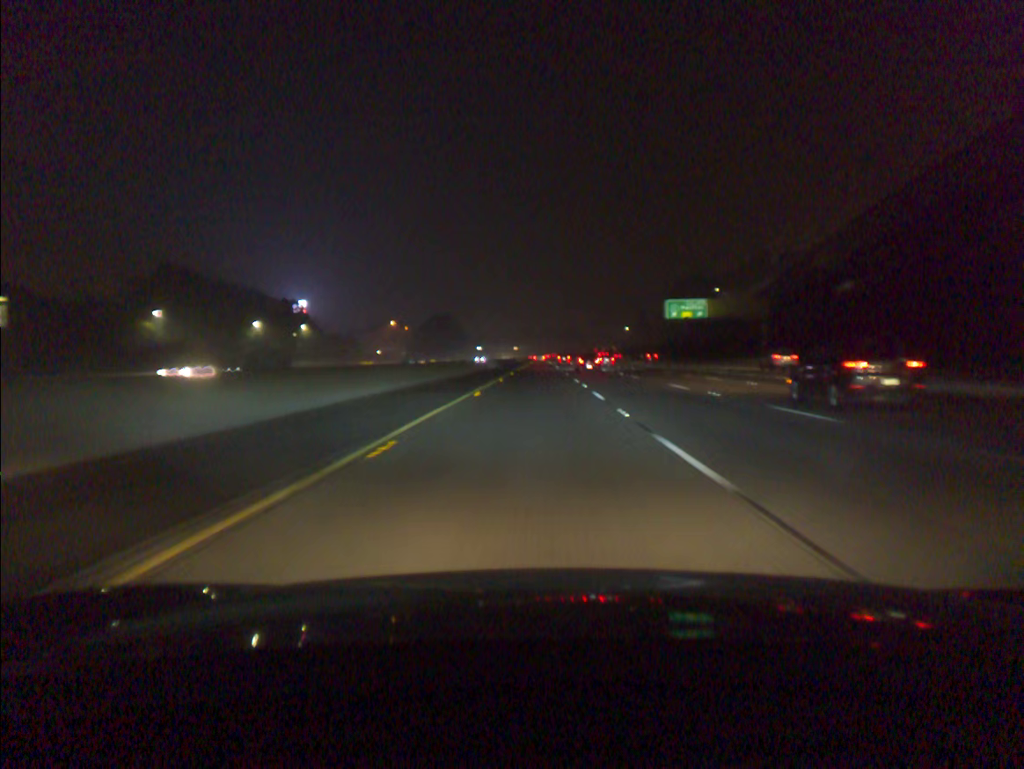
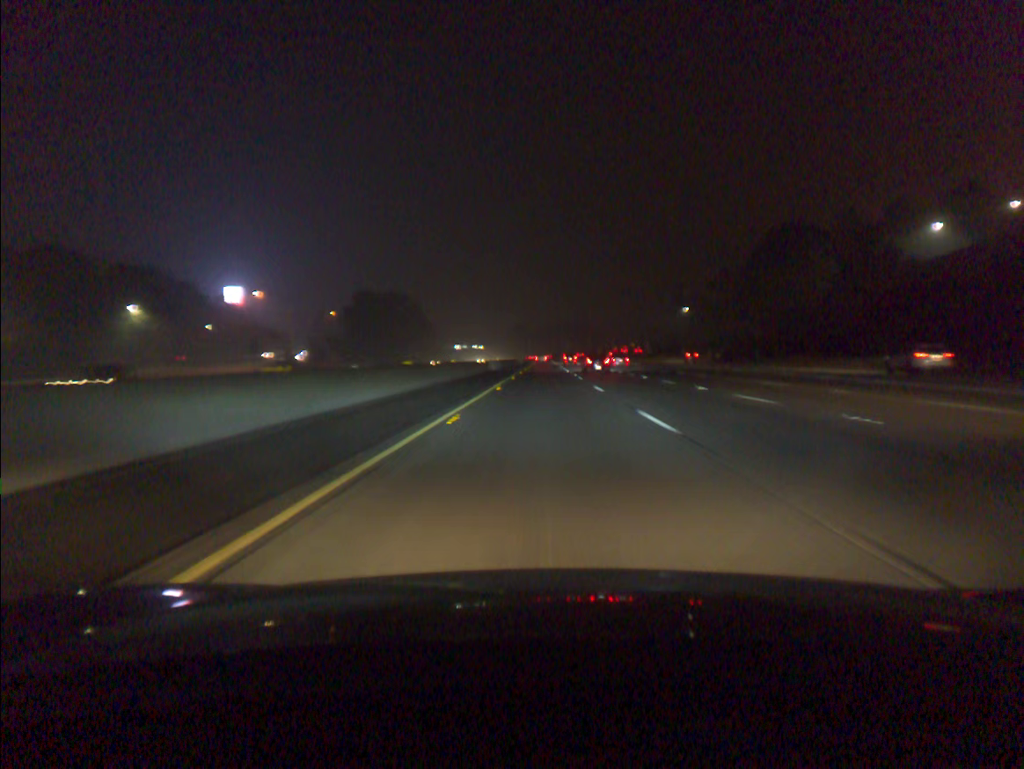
(-0.2, +97.4) m; 0°
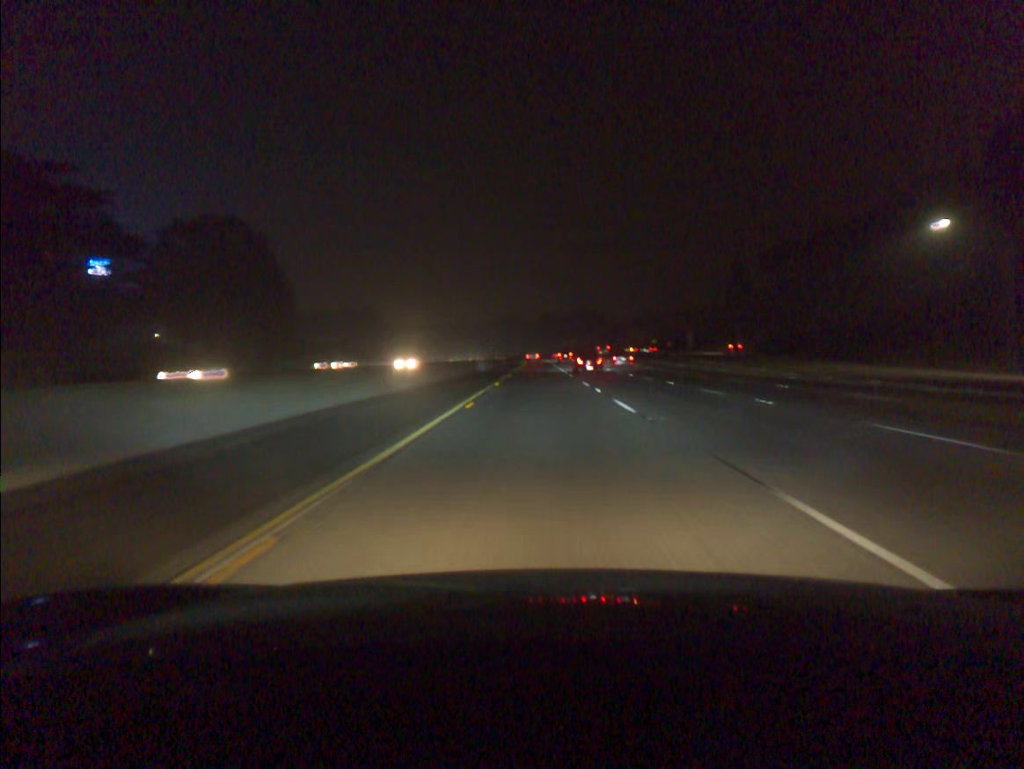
(+0.4, +97.7) m; +1°
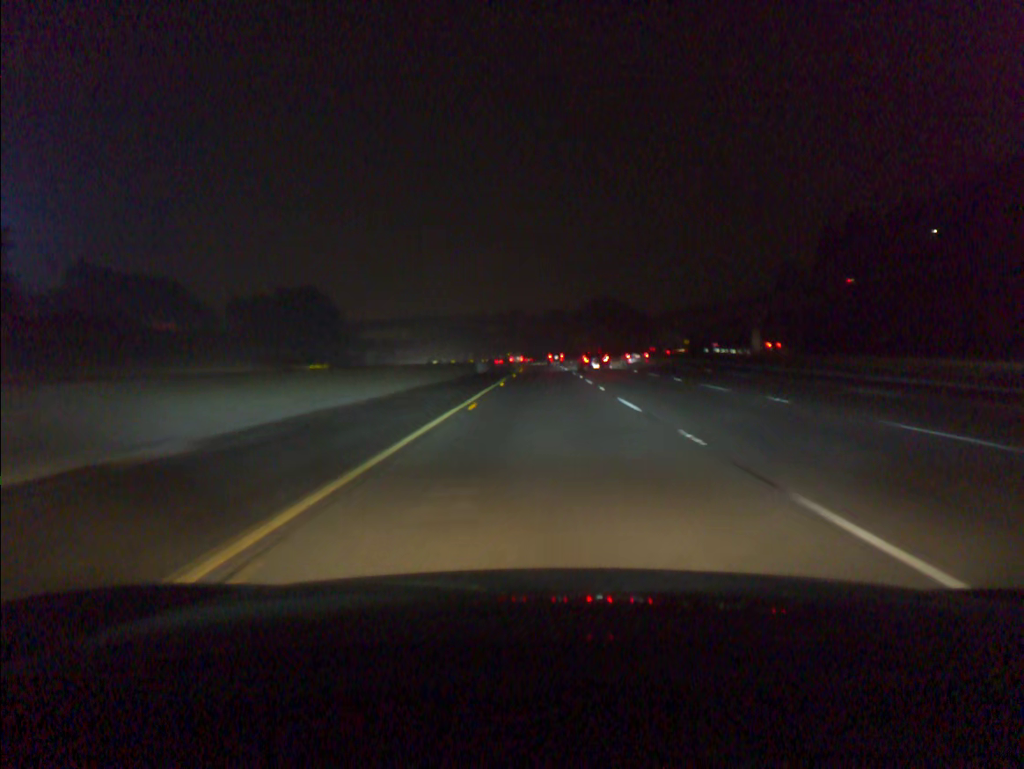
(-0.3, +58.7) m; 0°
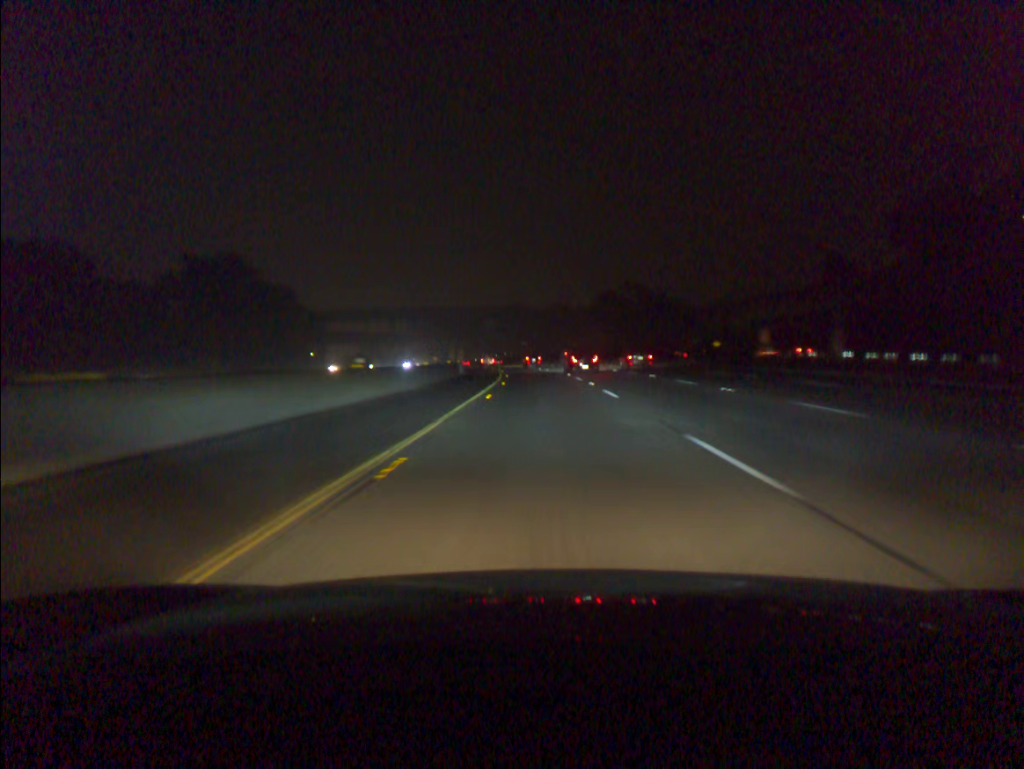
(+0.1, +39.0) m; 0°
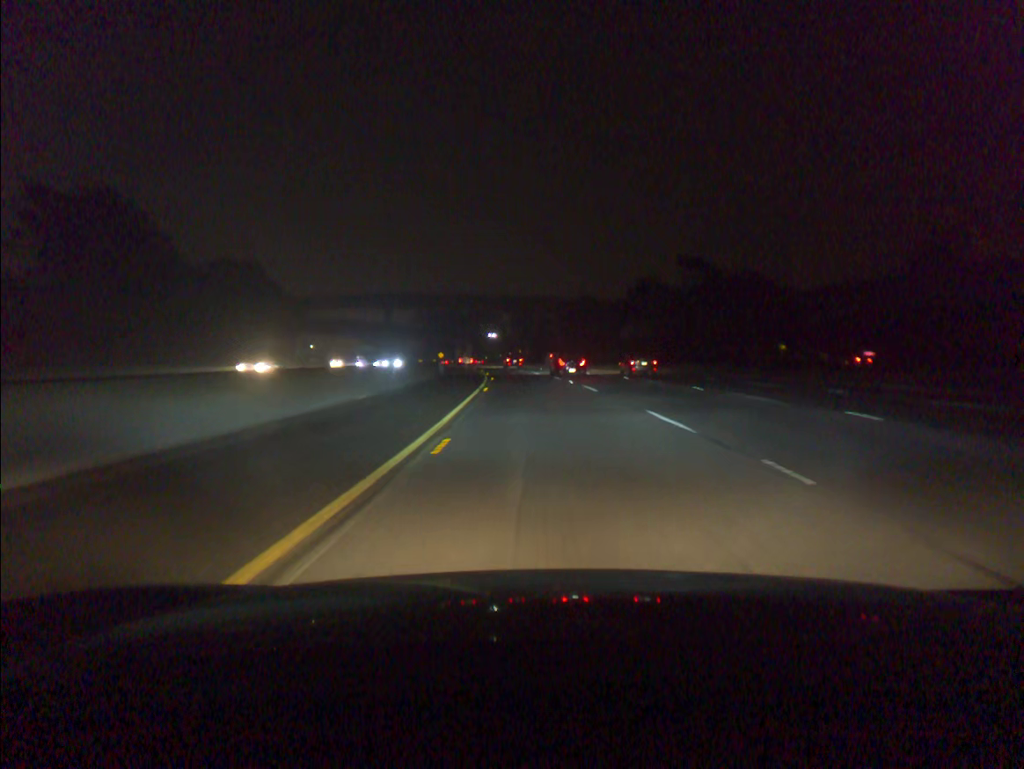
(-0.5, +38.4) m; -2°
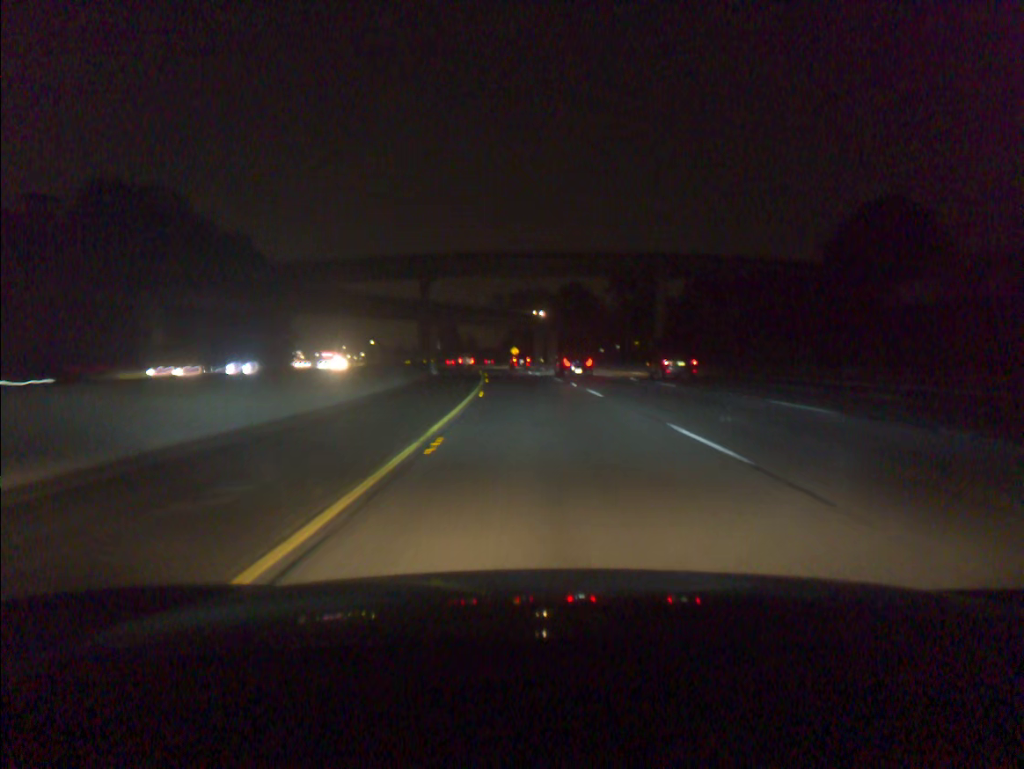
(-4.2, +75.9) m; -7°
